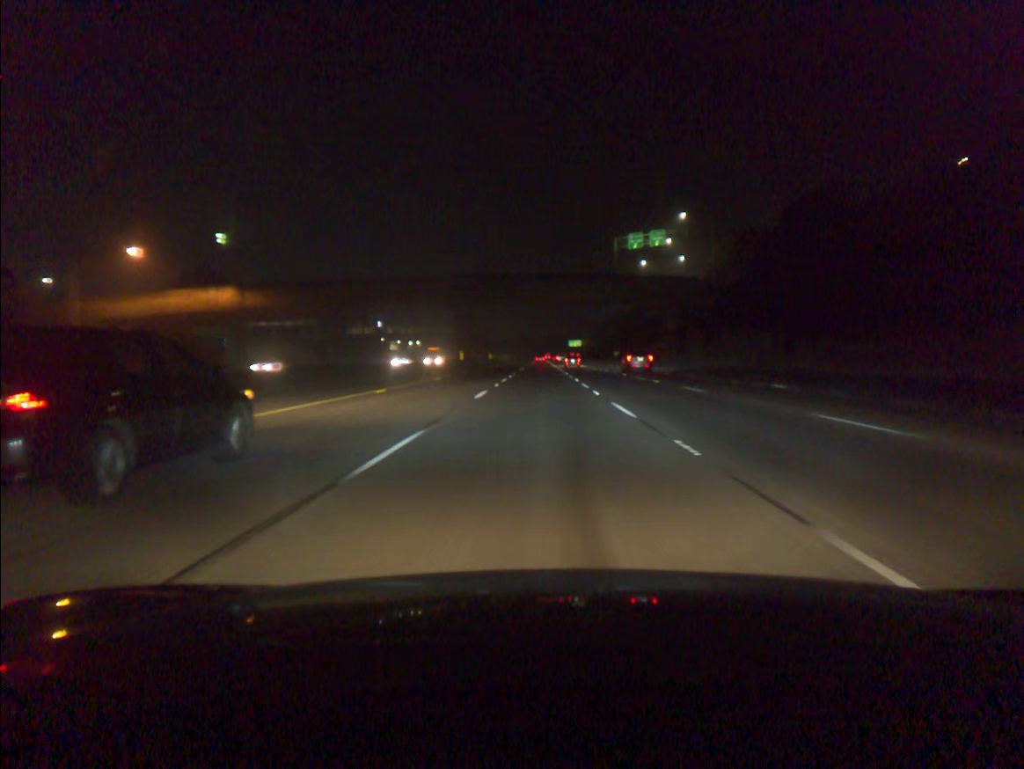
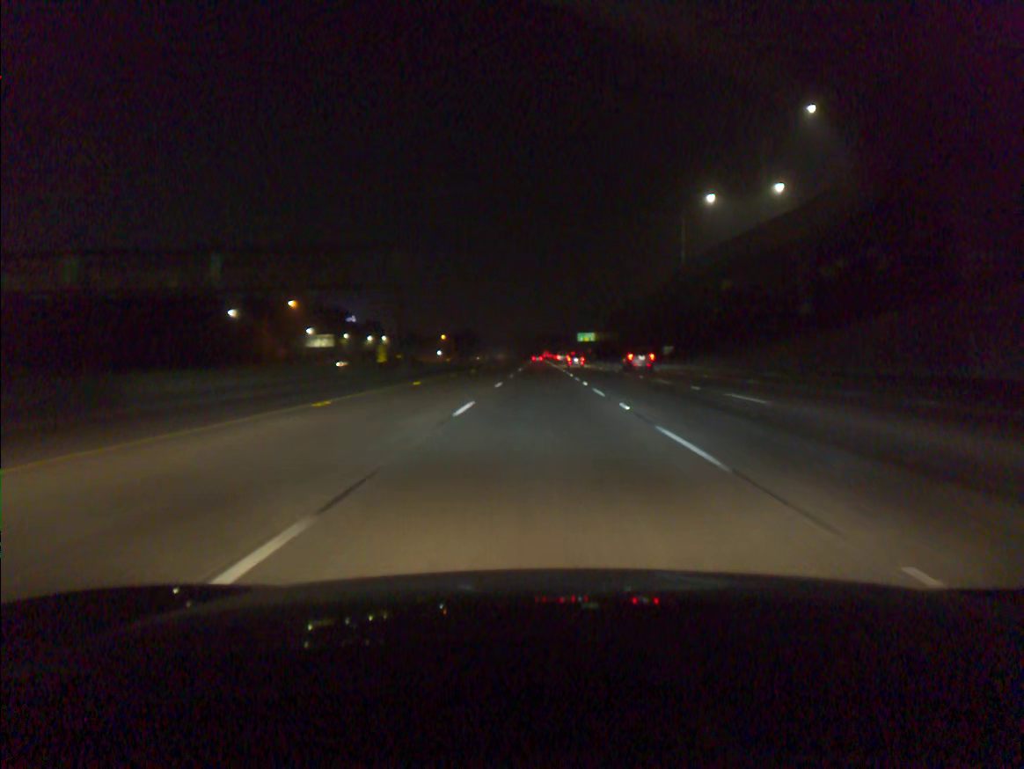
(-0.2, +94.8) m; 0°
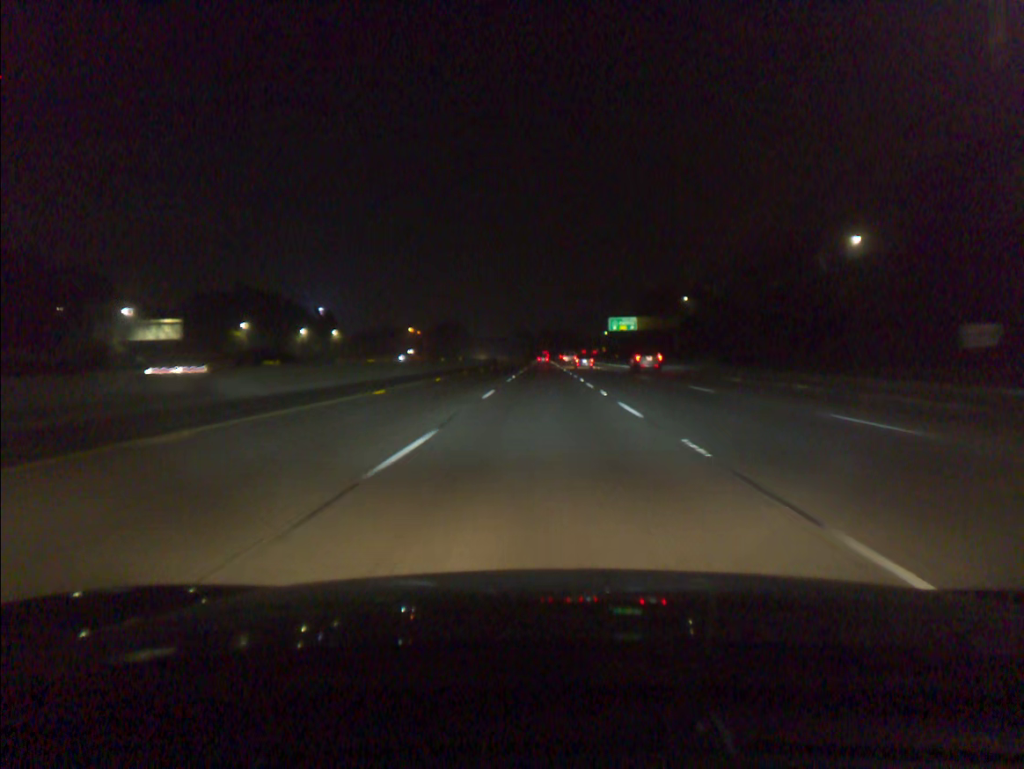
(-0.2, +95.2) m; 0°
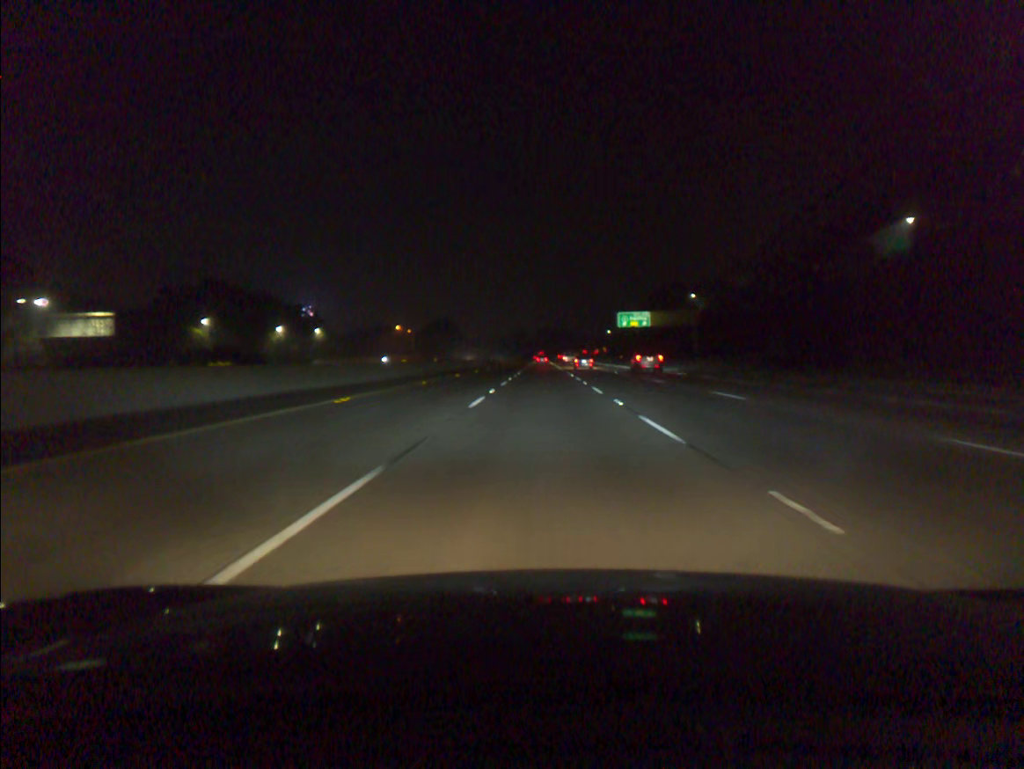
(0.0, +19.1) m; 0°
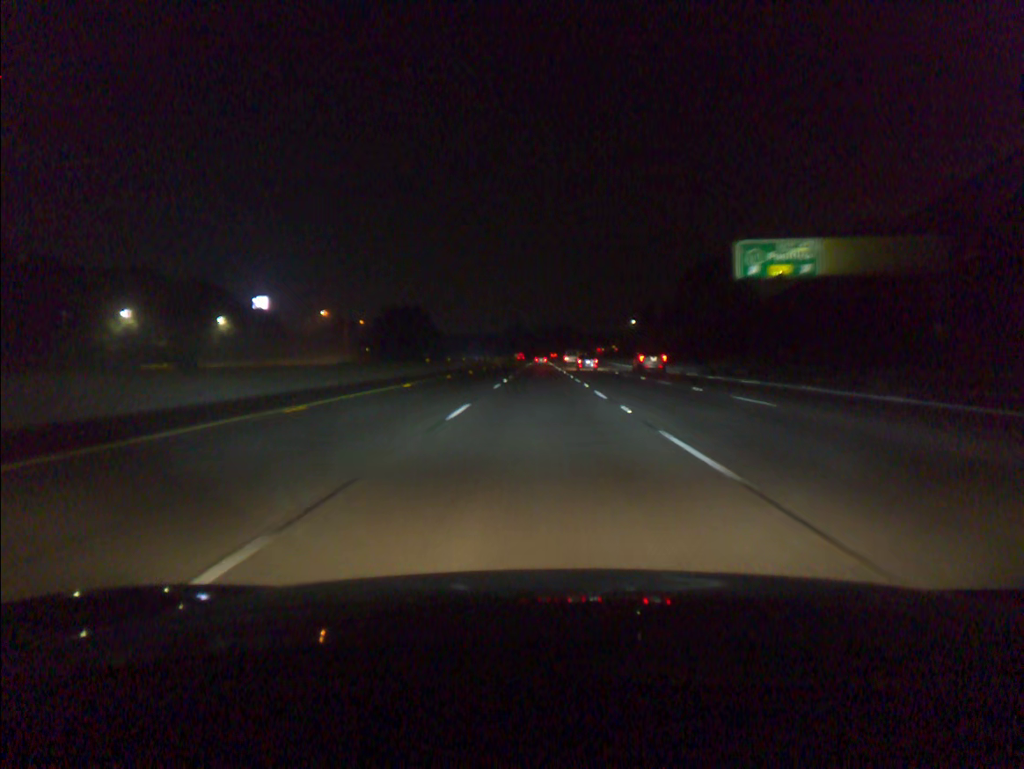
(+0.2, +76.3) m; 0°
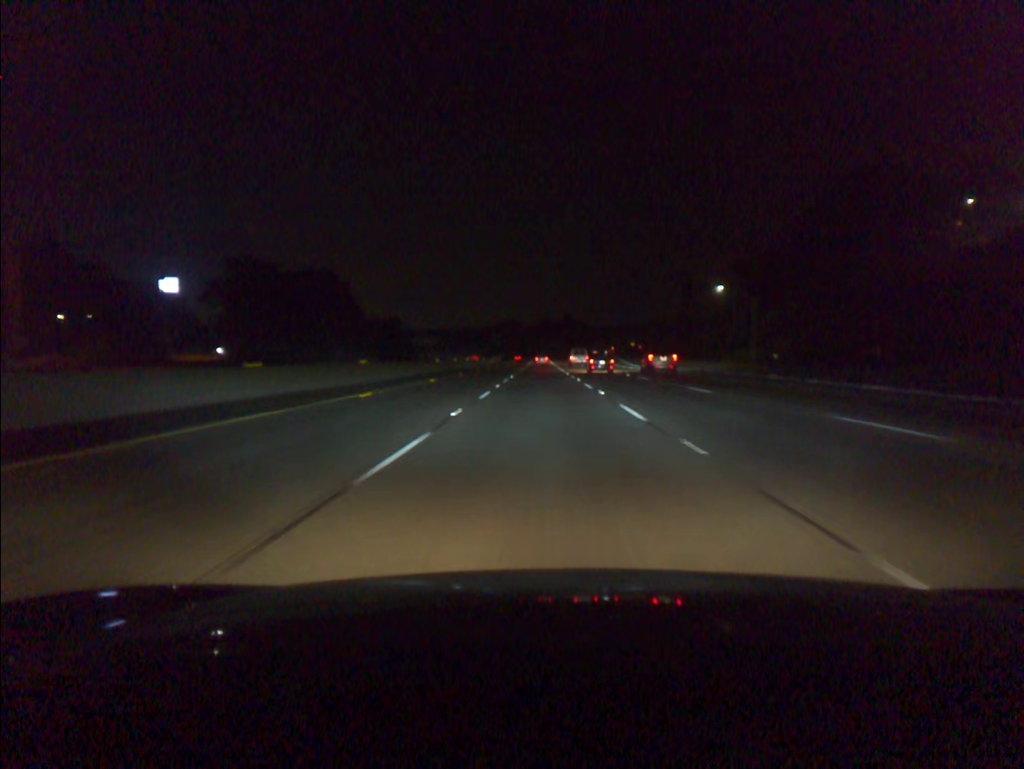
(-0.1, +95.3) m; 0°
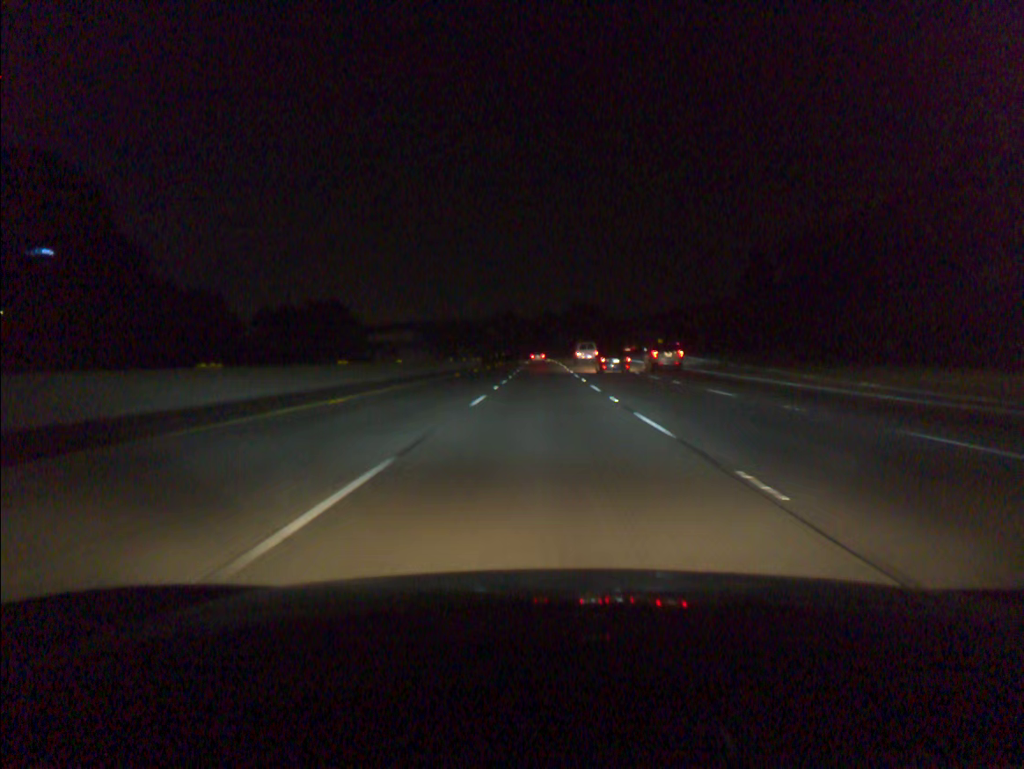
(0.0, +76.2) m; 0°
